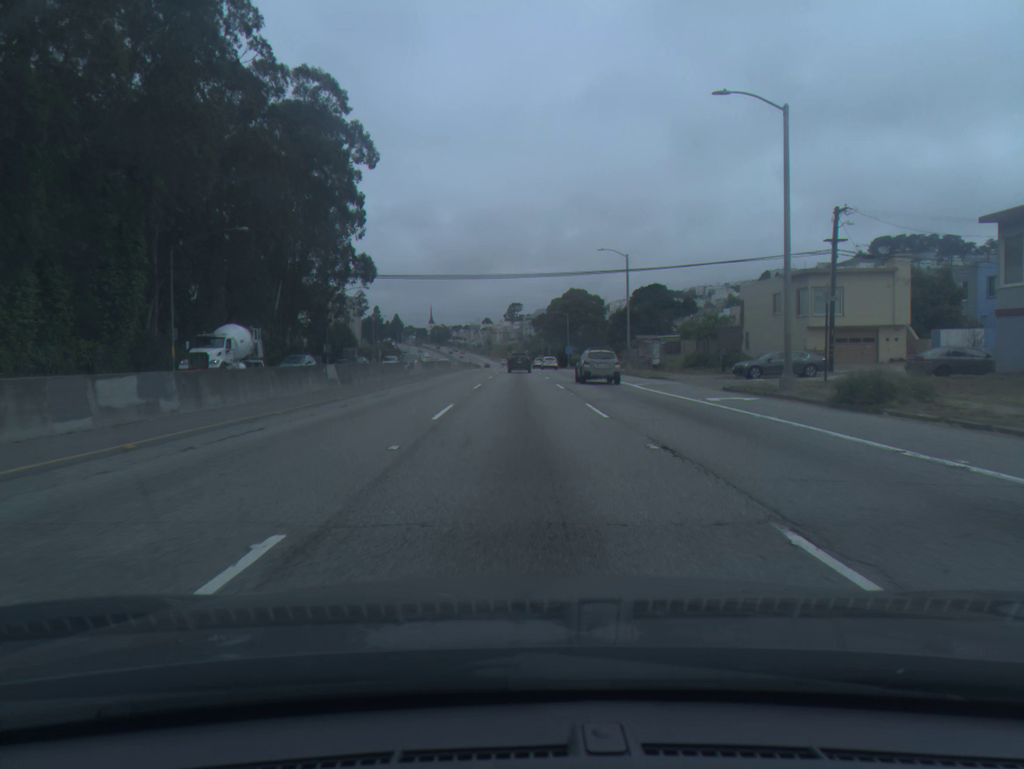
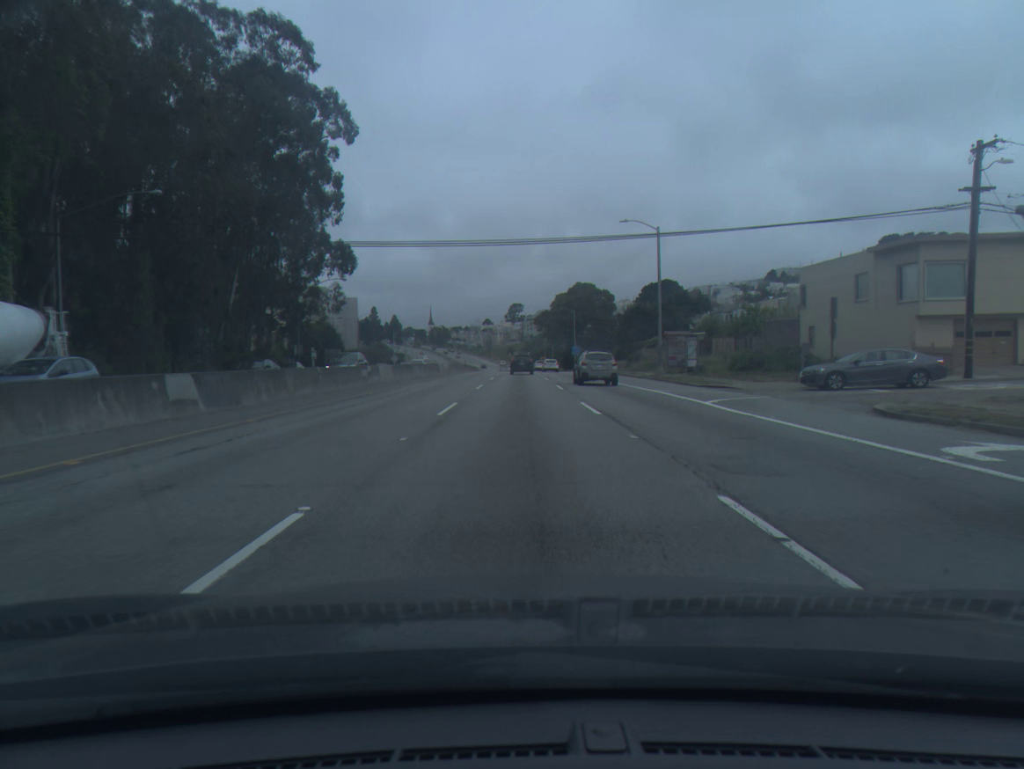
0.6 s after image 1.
(0.0, +13.5) m; 0°
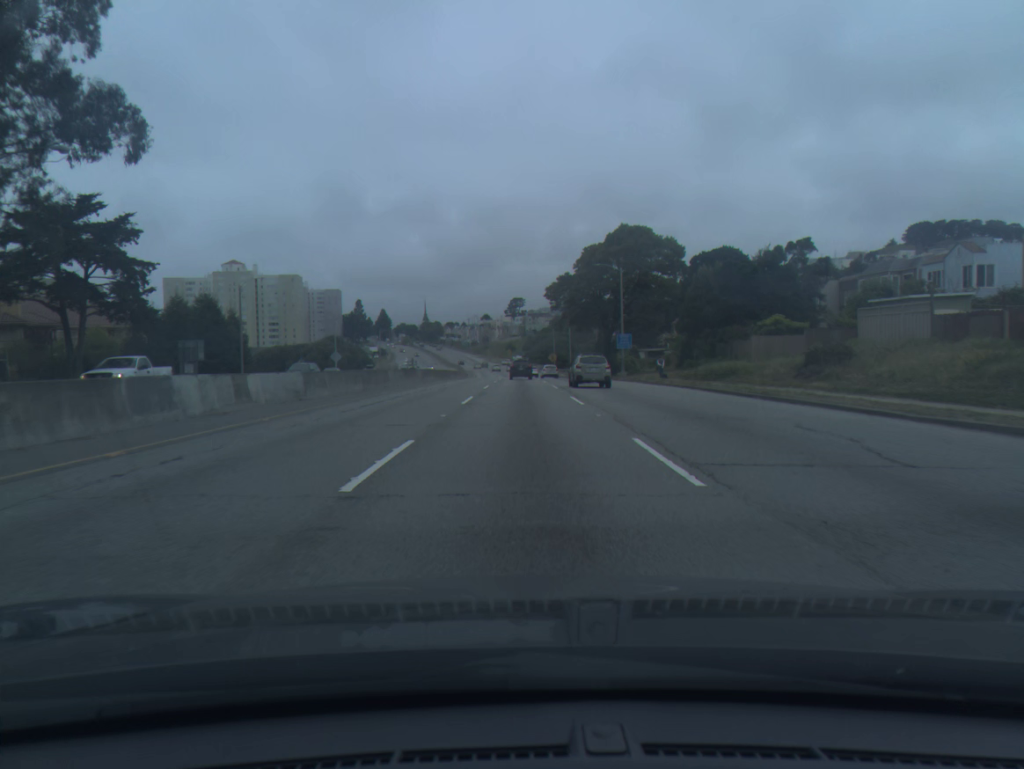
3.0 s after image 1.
(-0.1, +53.8) m; 0°
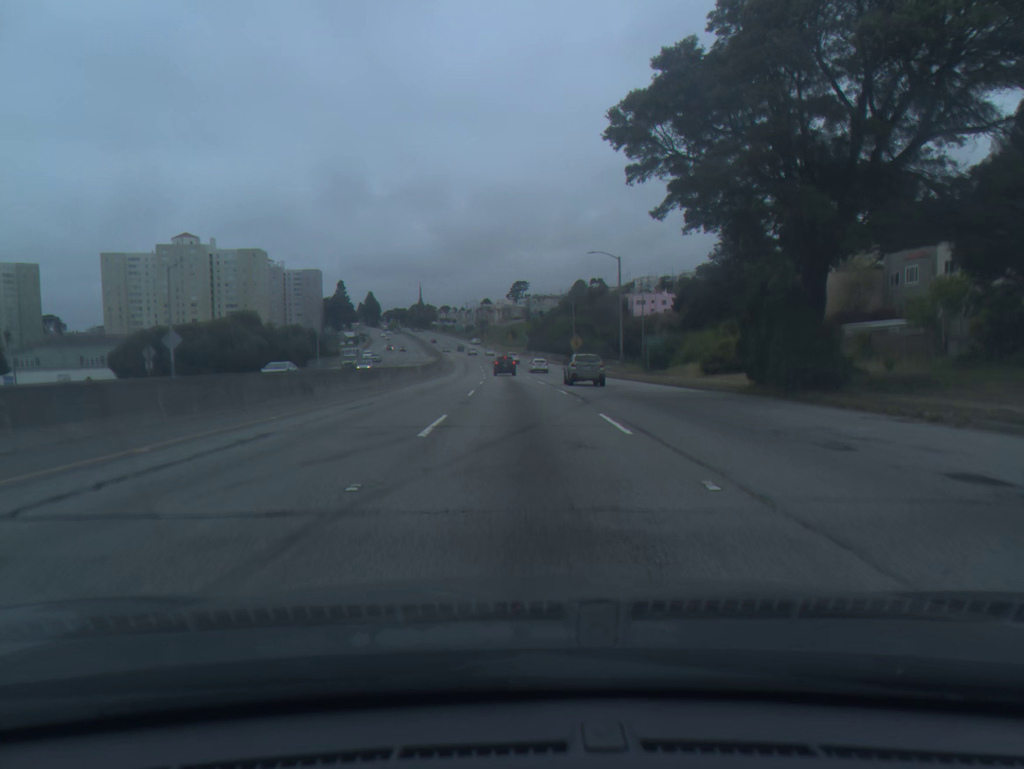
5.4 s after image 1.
(-0.2, +53.8) m; 0°
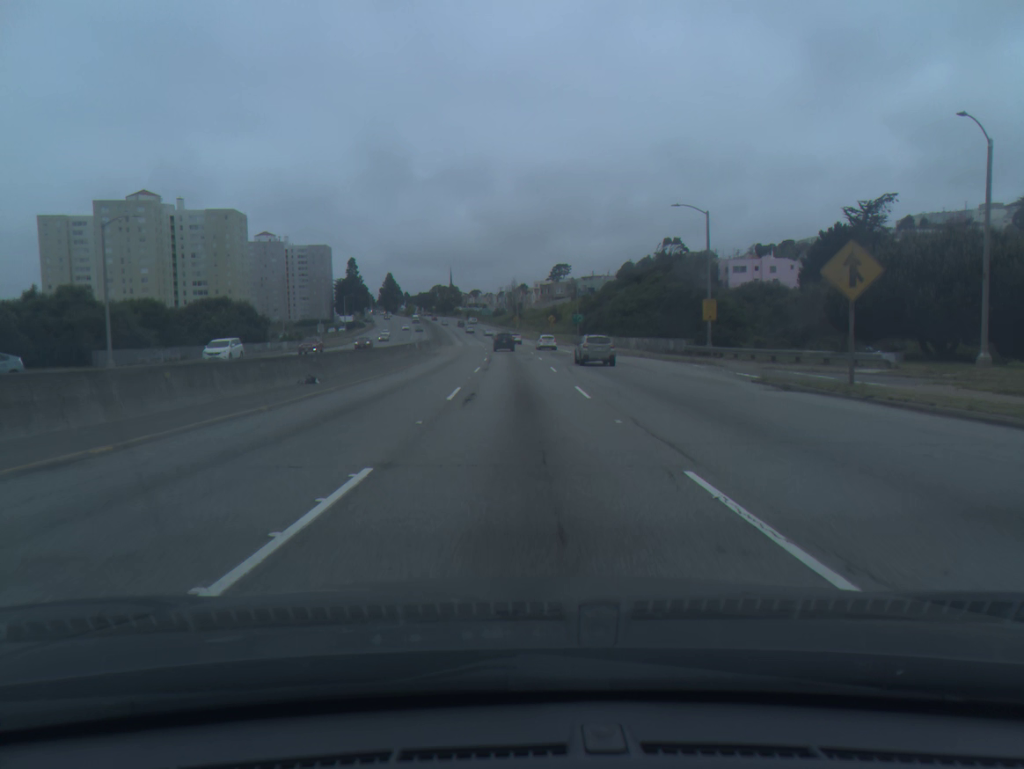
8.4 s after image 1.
(-1.4, +67.9) m; -3°
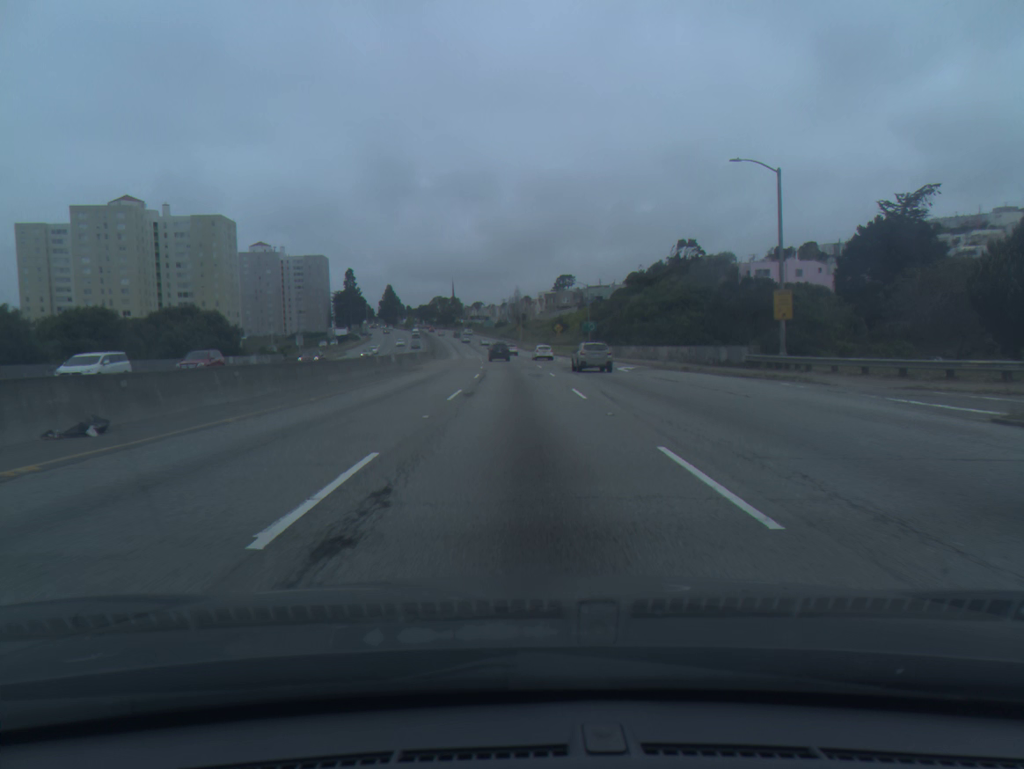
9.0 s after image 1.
(0.0, +13.6) m; 0°
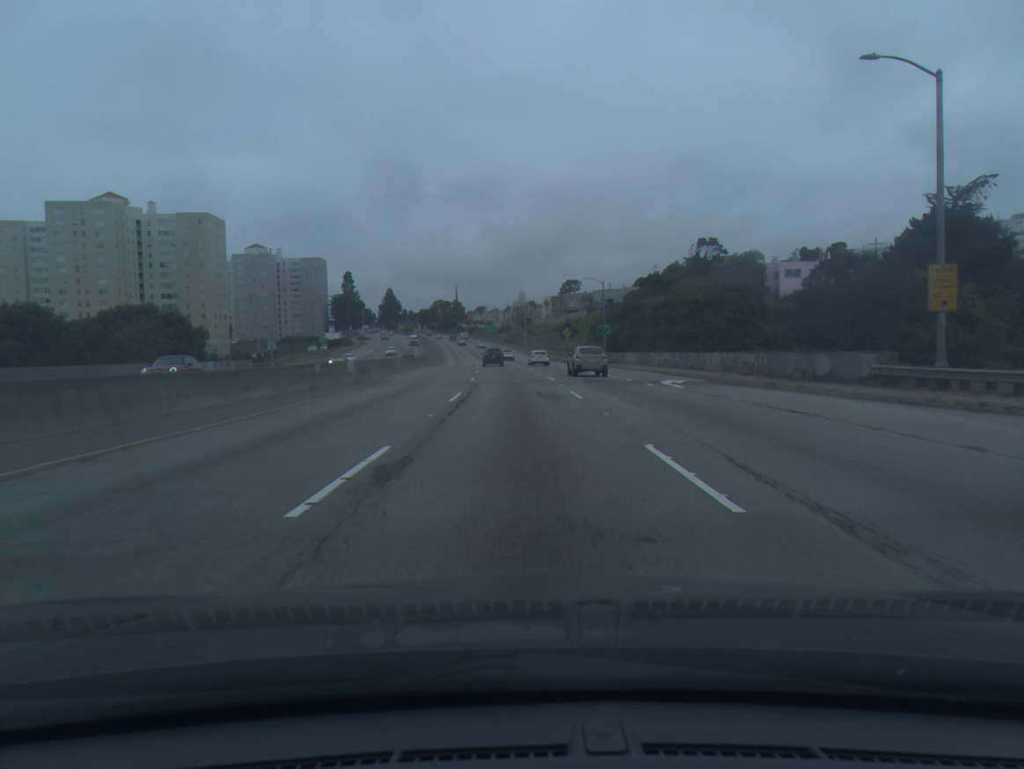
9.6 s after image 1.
(0.0, +13.5) m; 0°
